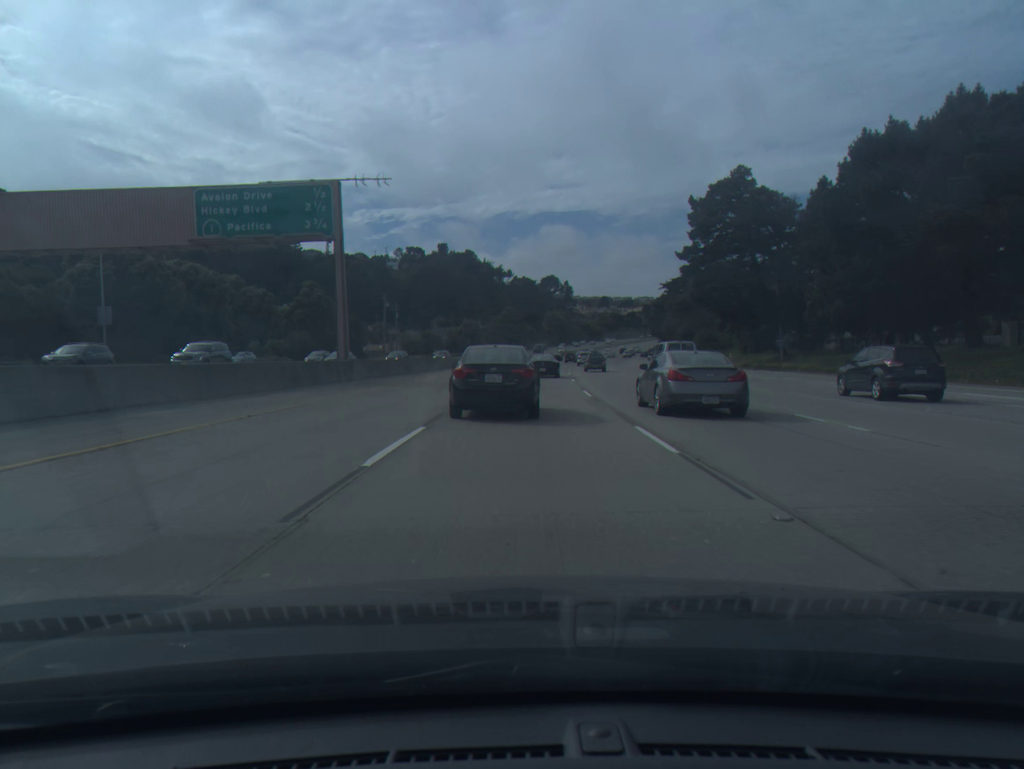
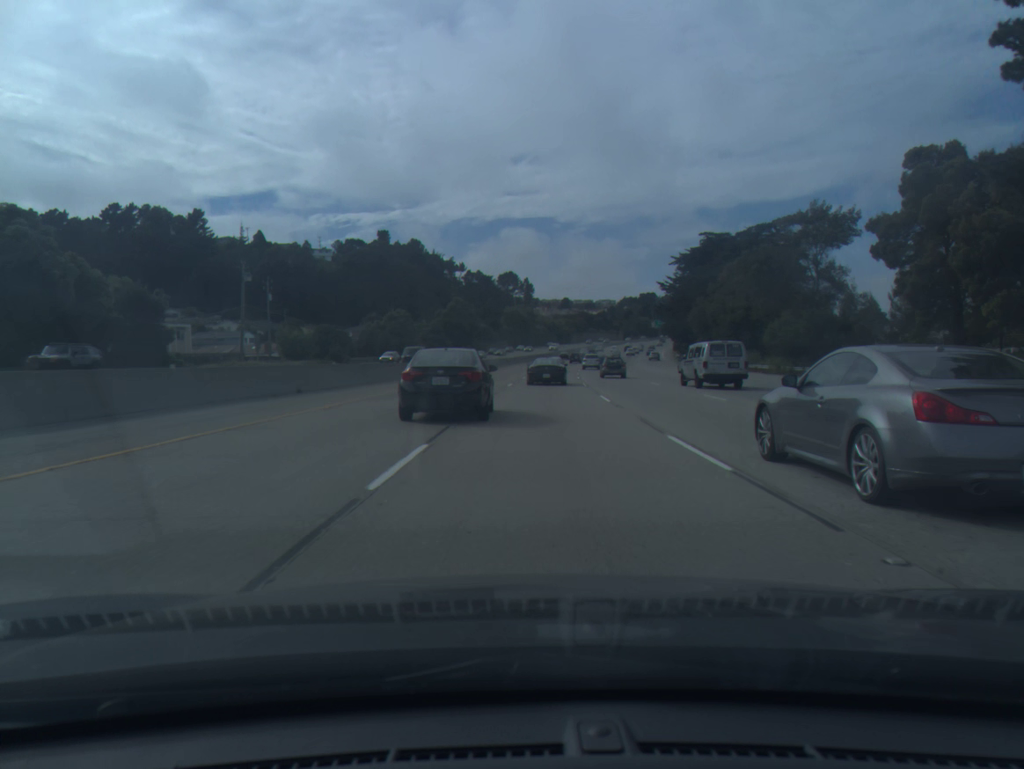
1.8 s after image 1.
(+1.7, +59.6) m; +3°
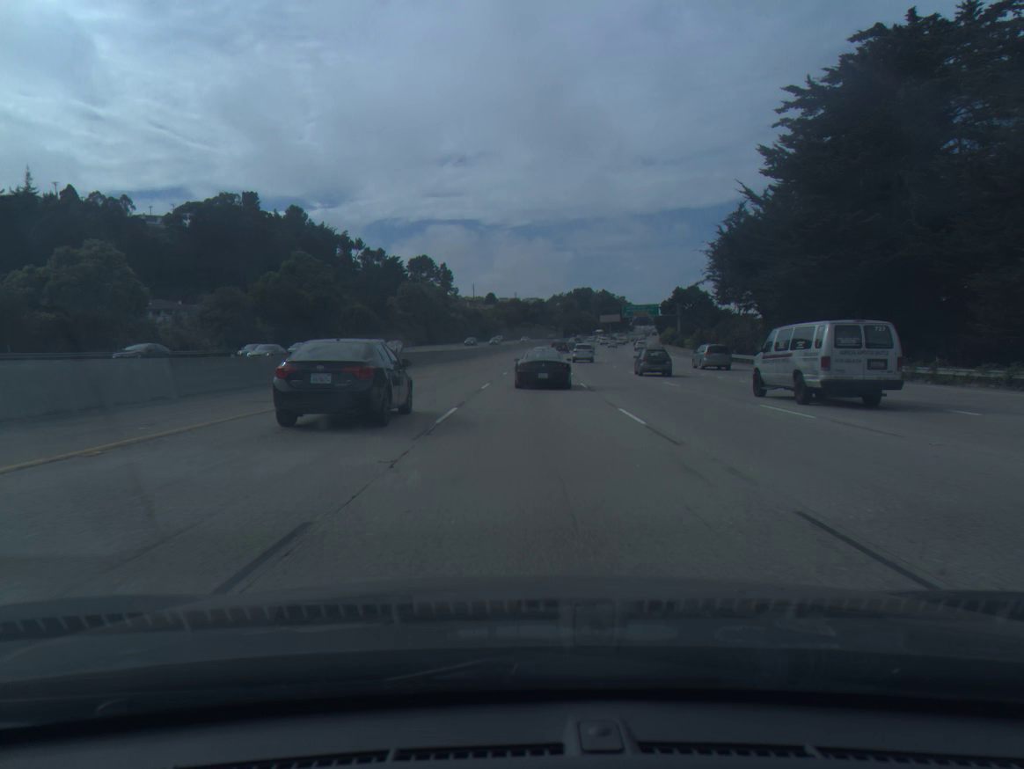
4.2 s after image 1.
(+4.1, +82.2) m; +5°
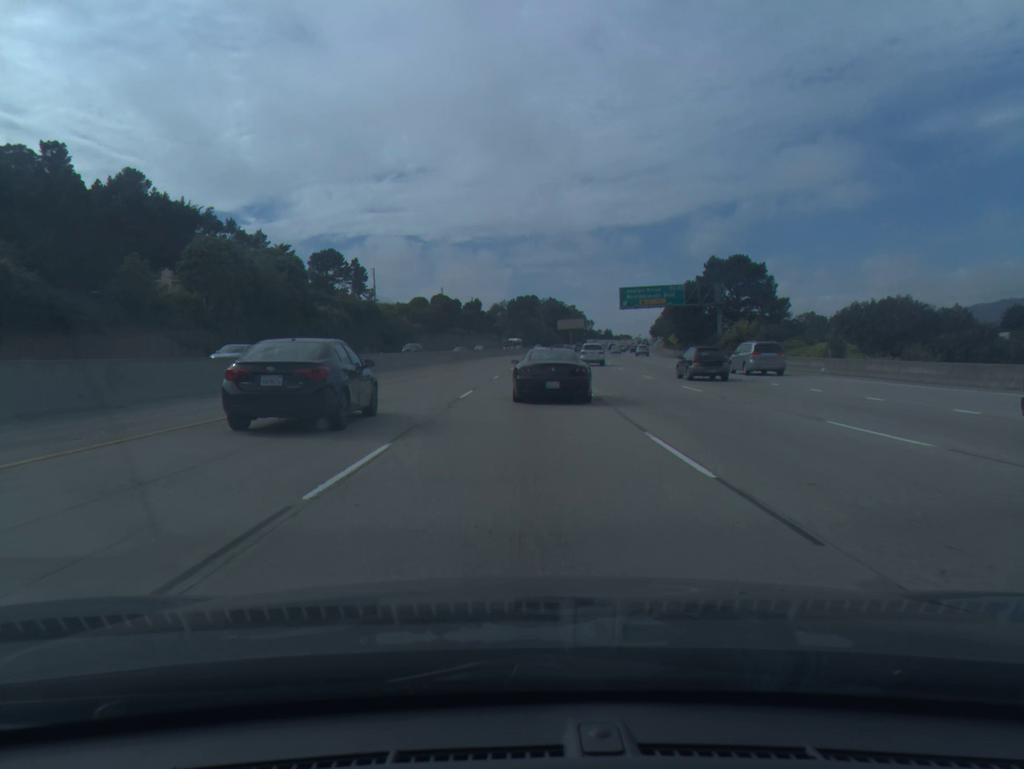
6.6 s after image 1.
(+3.2, +78.9) m; +4°
